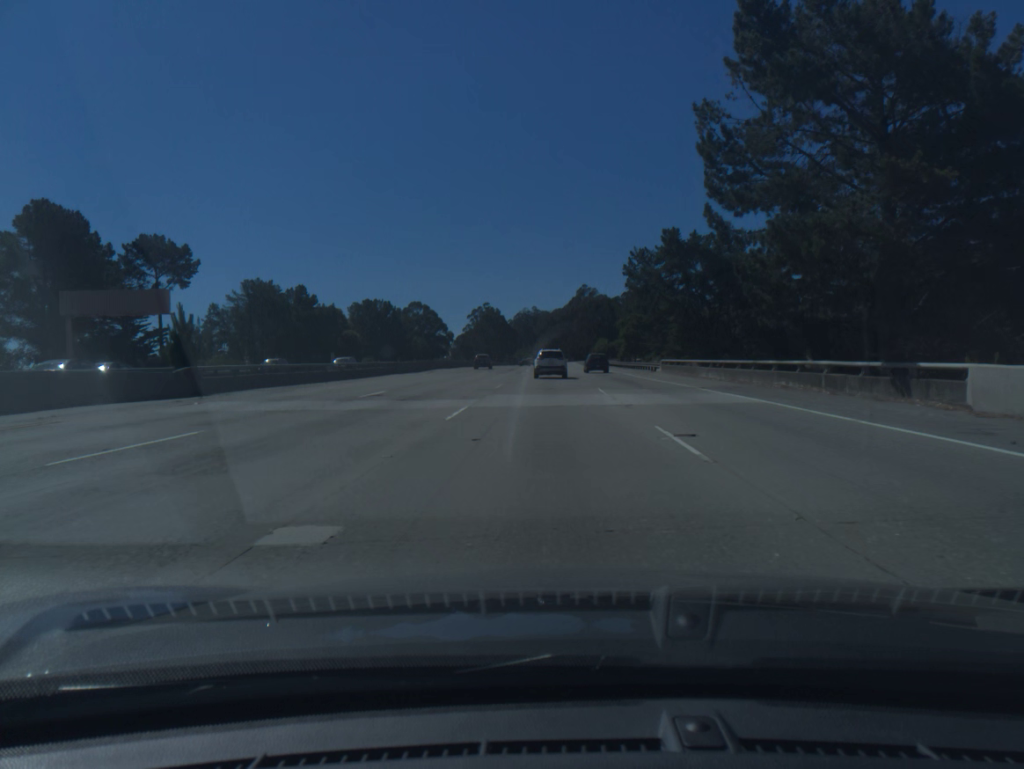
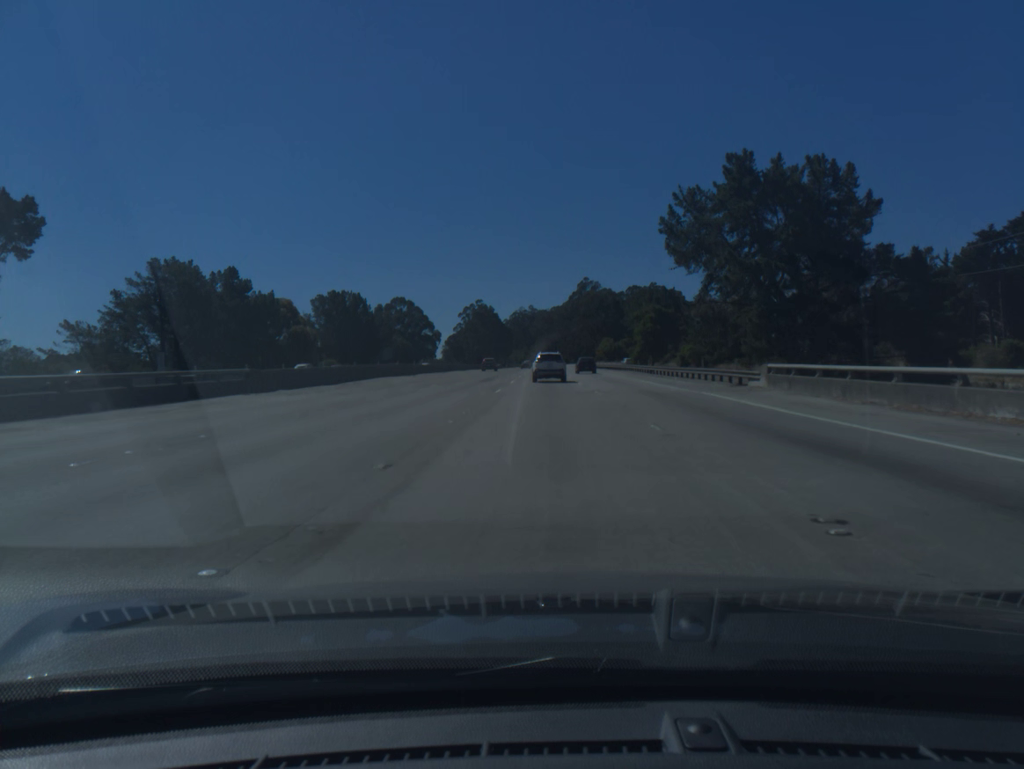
(0.0, +28.7) m; 0°
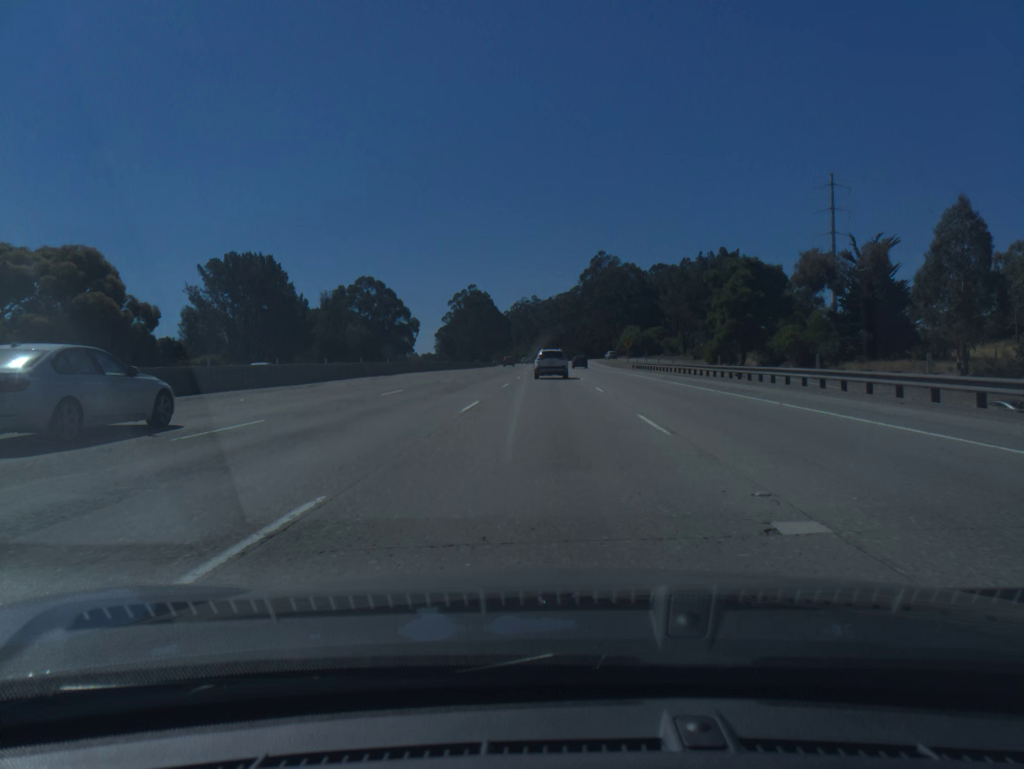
(0.0, +56.2) m; 0°
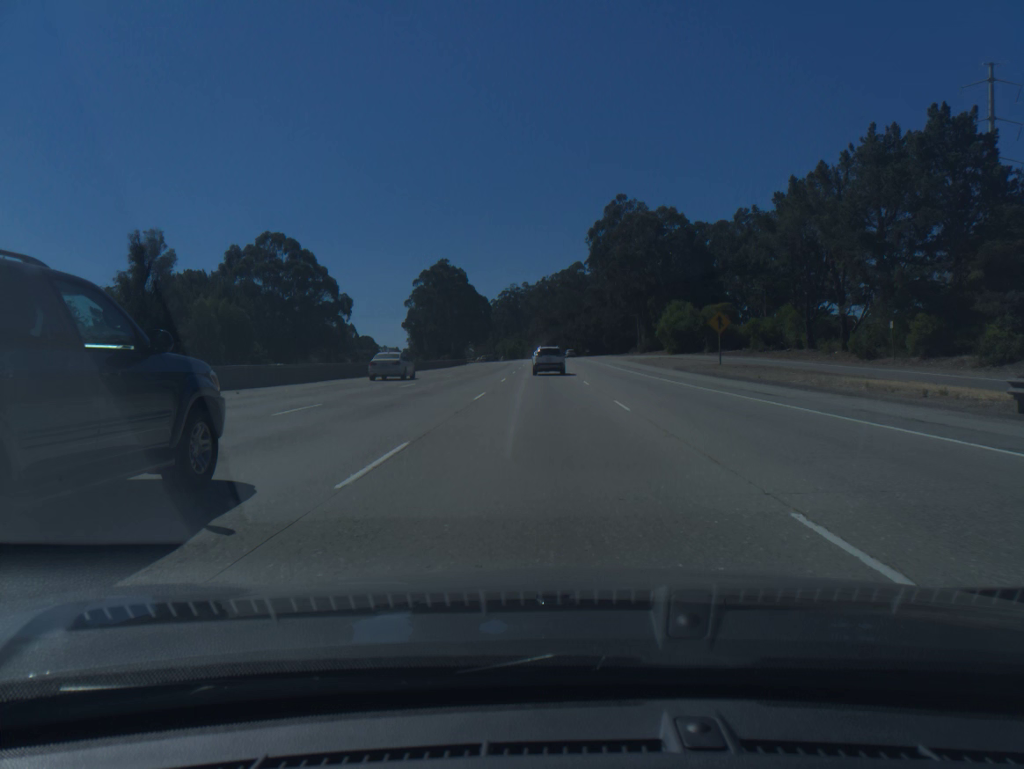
(+0.2, +68.5) m; 0°
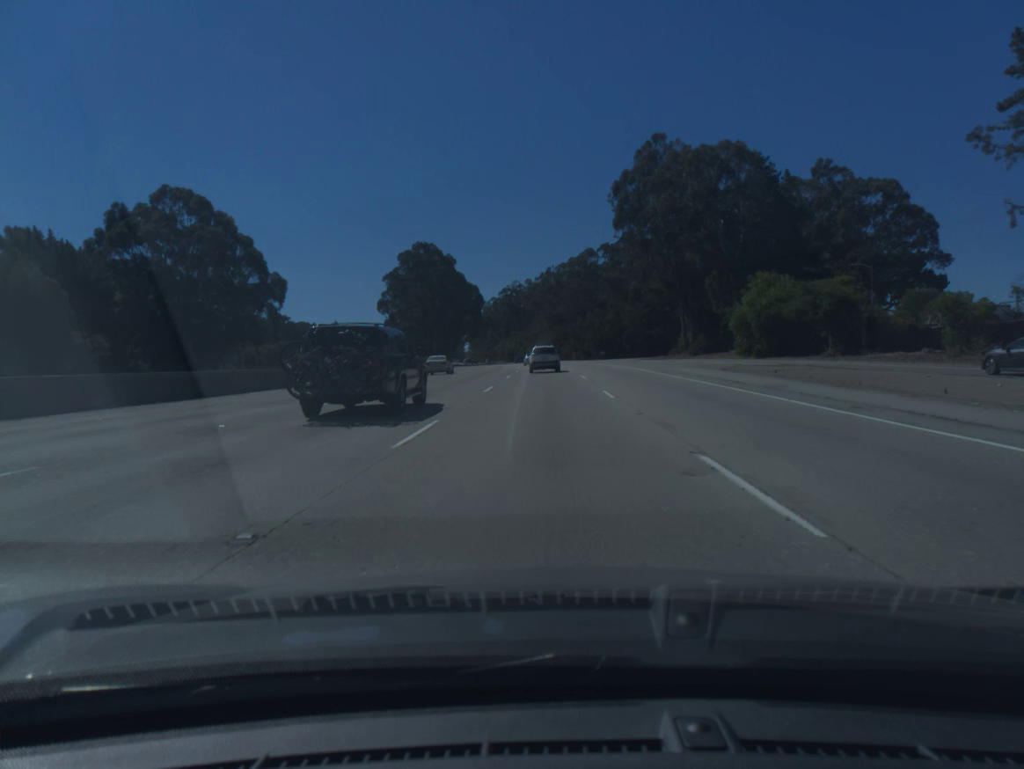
(-0.1, +40.6) m; 0°
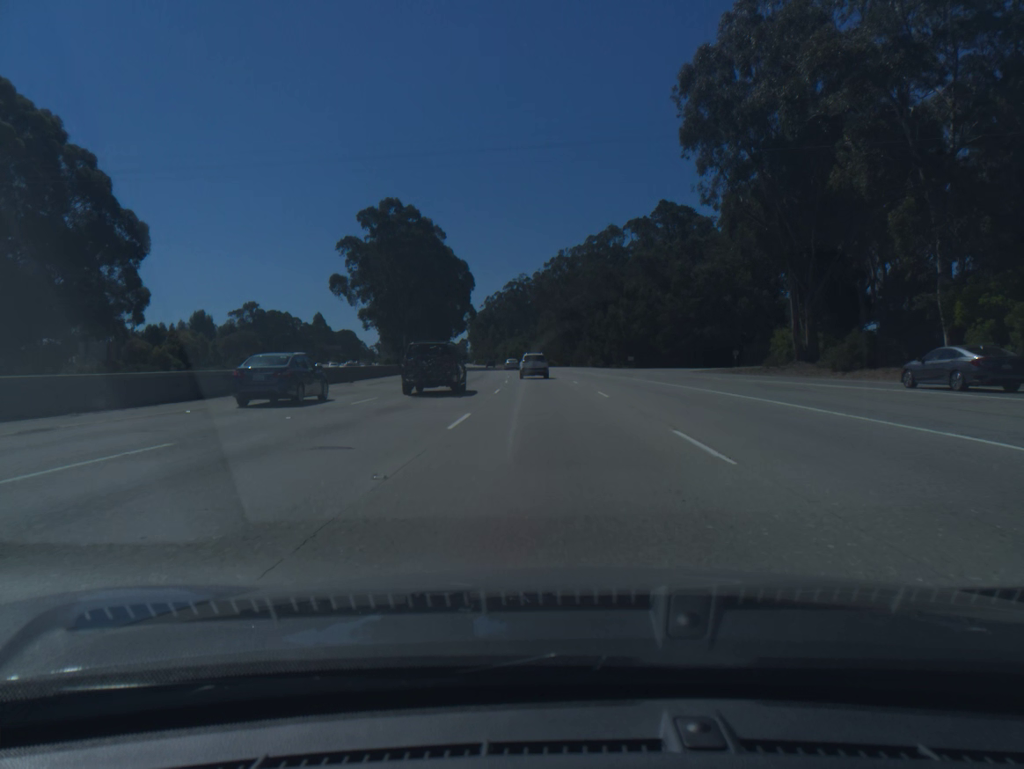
(-0.2, +40.6) m; -1°
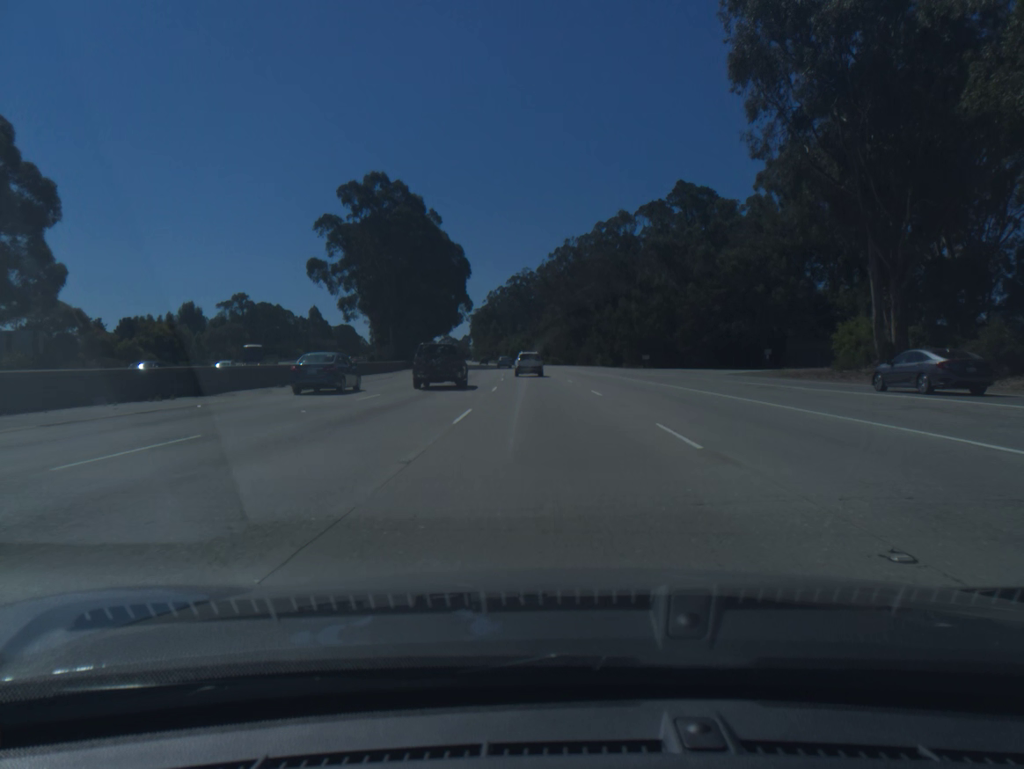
(0.0, +13.6) m; 0°
